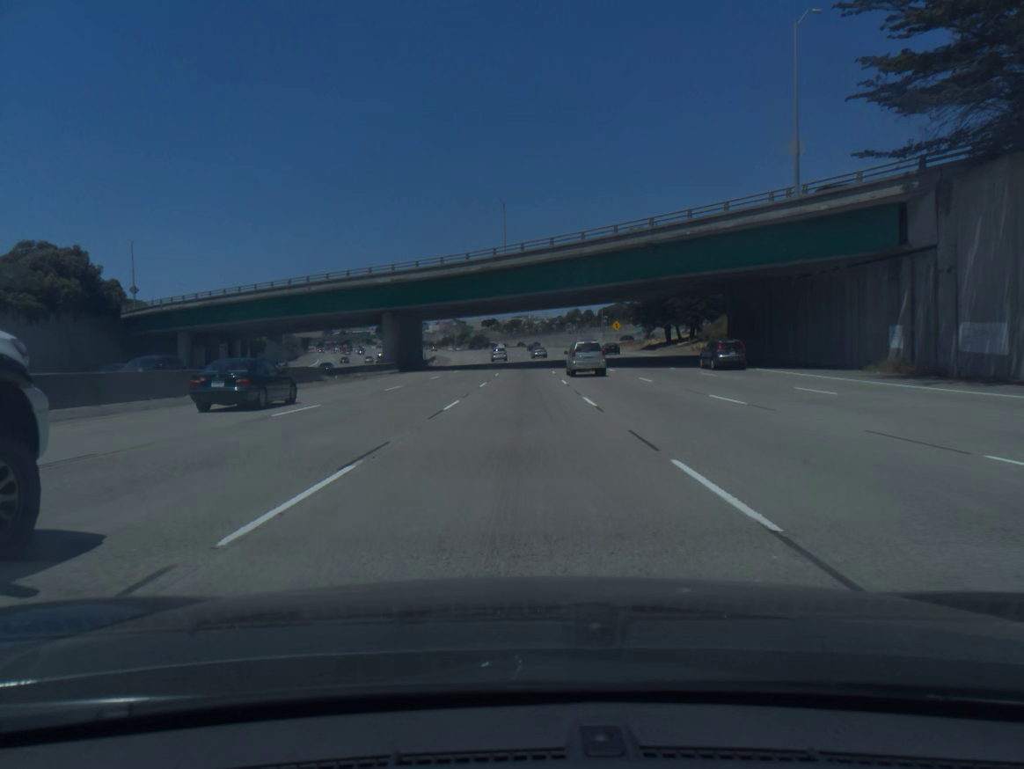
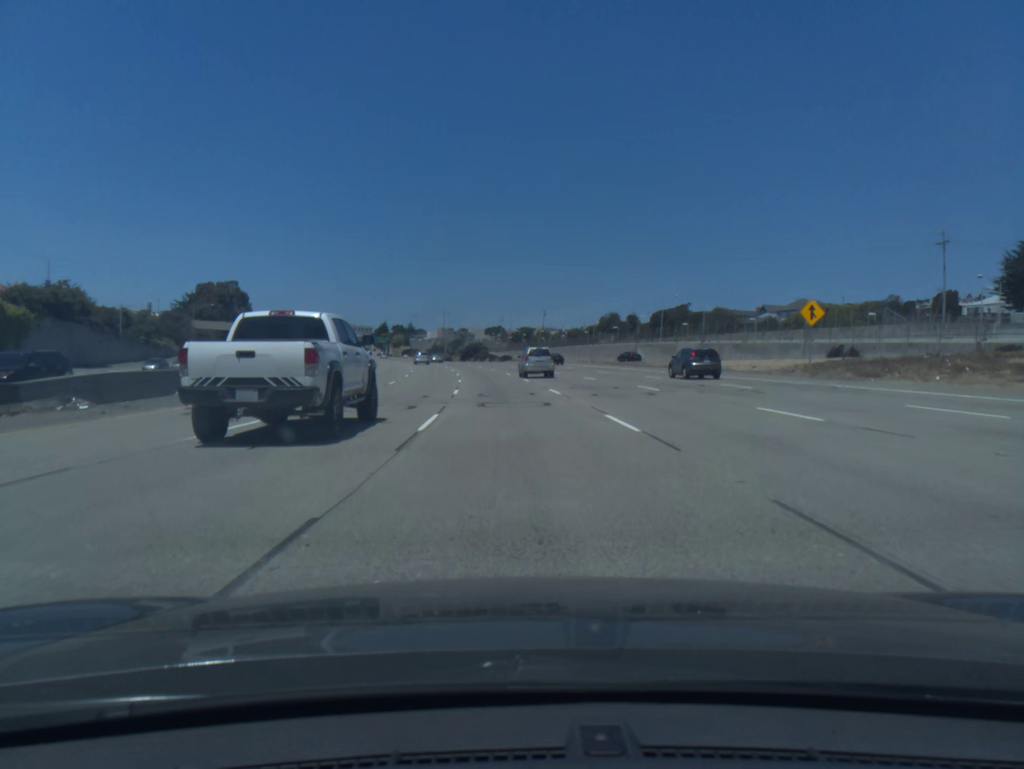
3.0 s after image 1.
(+0.2, +90.9) m; -1°
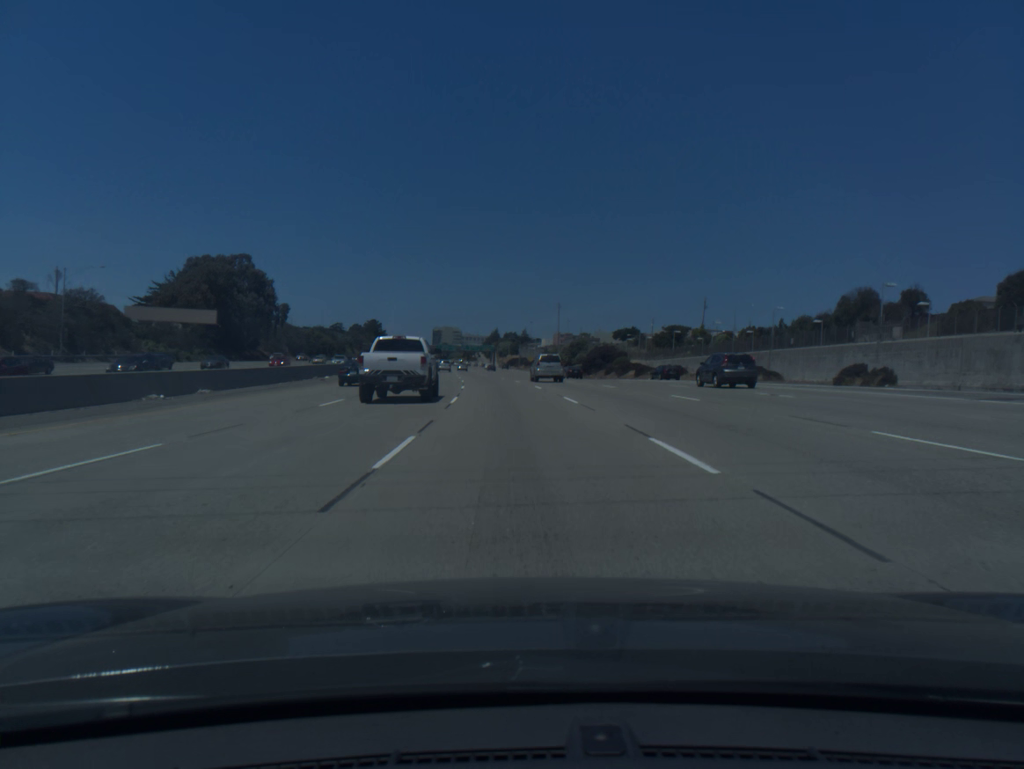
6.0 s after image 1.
(-6.8, +90.1) m; -9°
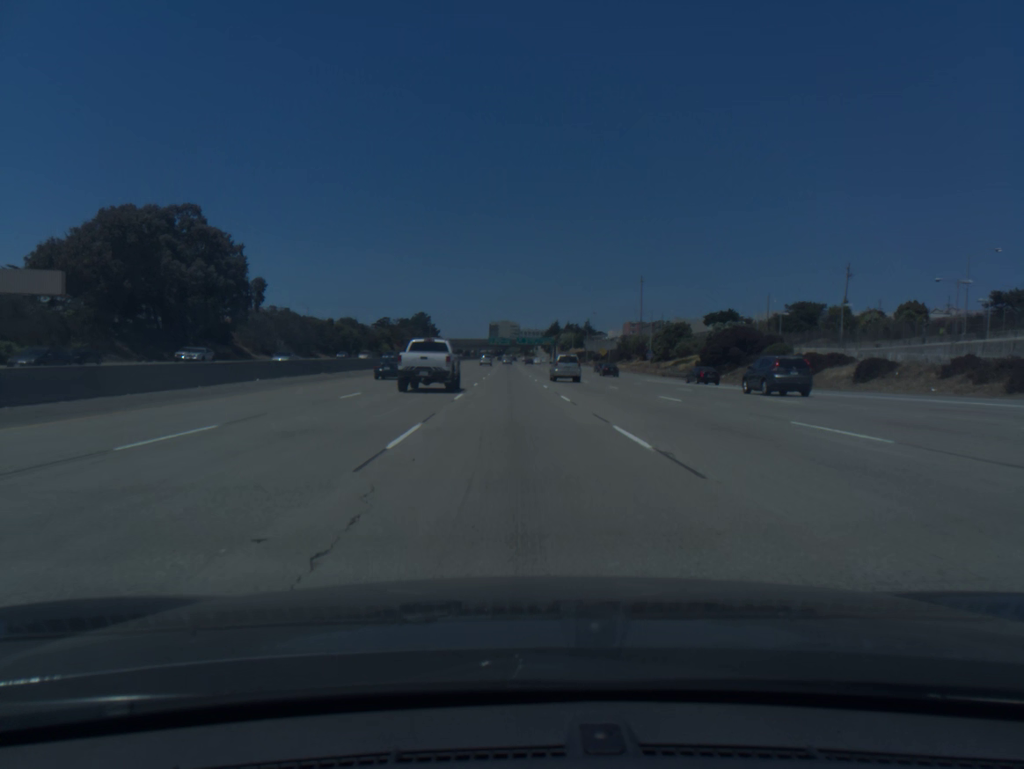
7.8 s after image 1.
(-2.2, +54.7) m; -4°
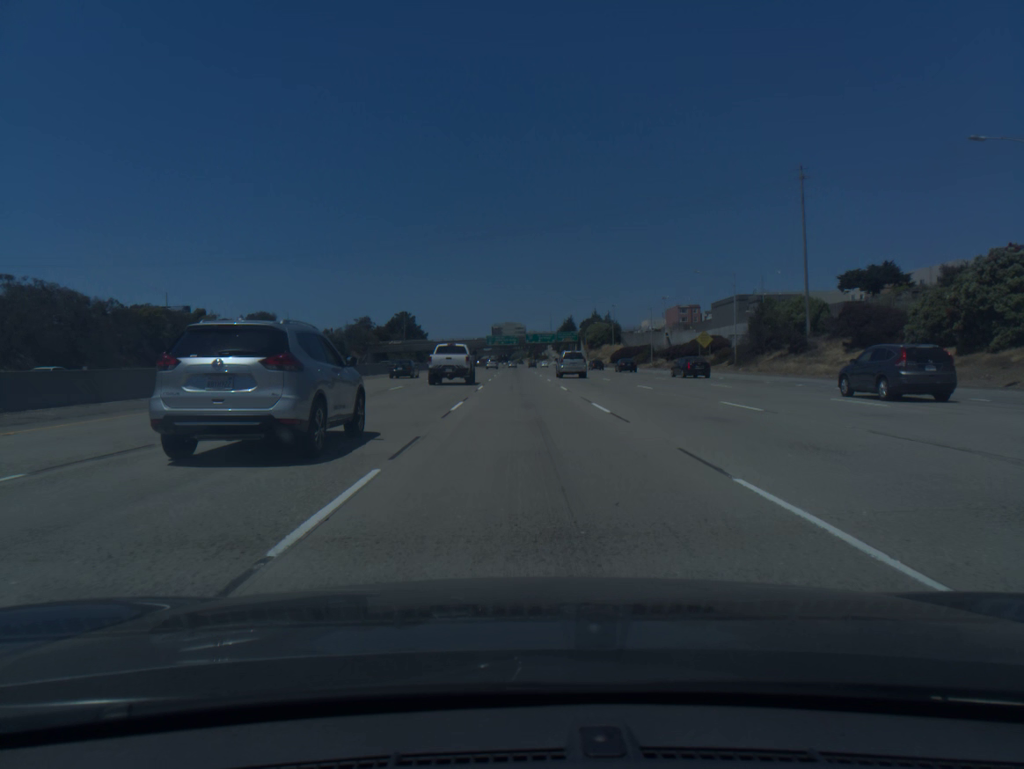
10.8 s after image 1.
(-1.6, +92.0) m; -1°
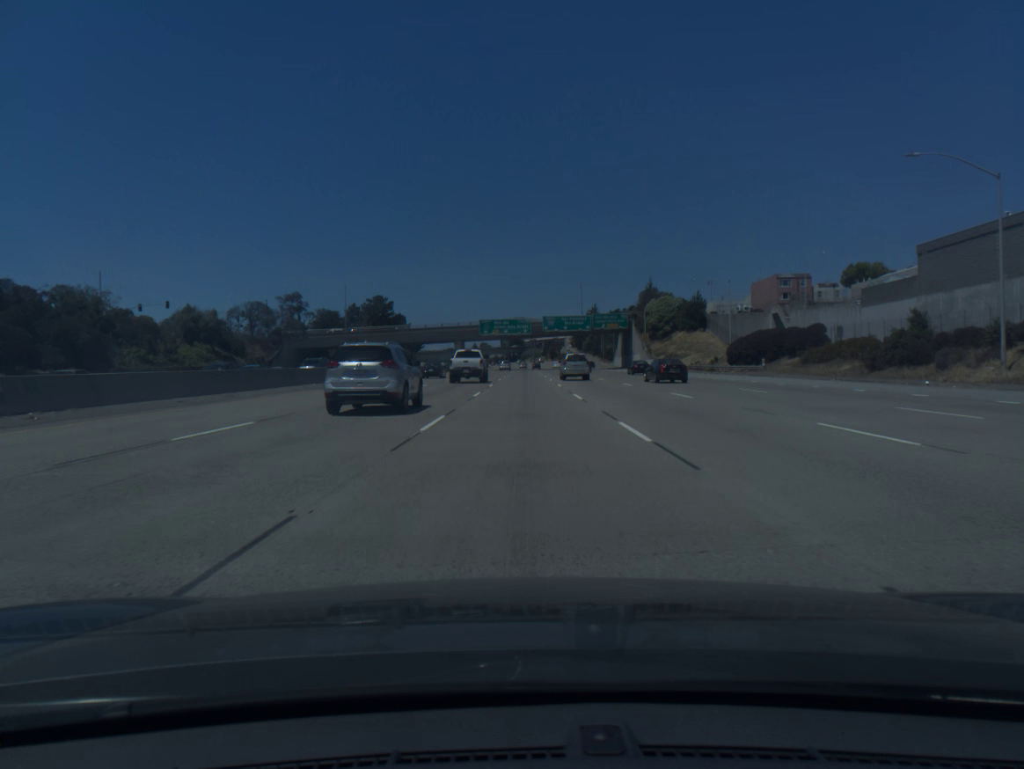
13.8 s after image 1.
(-0.2, +91.8) m; -1°
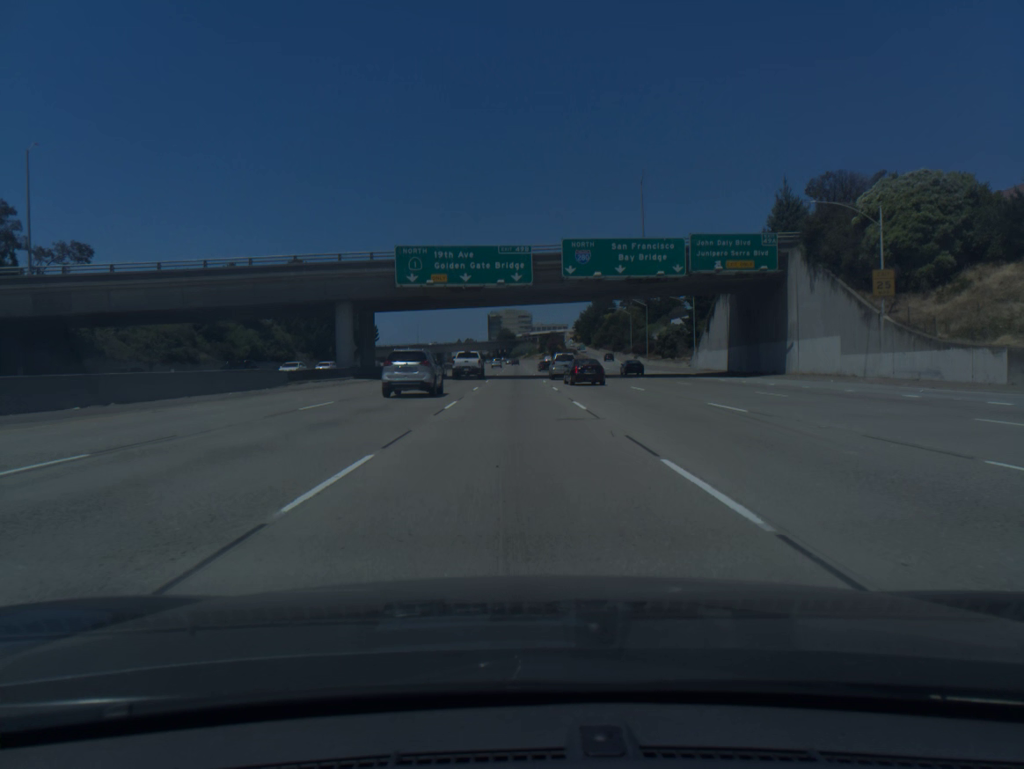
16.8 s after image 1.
(+0.7, +91.5) m; +1°
